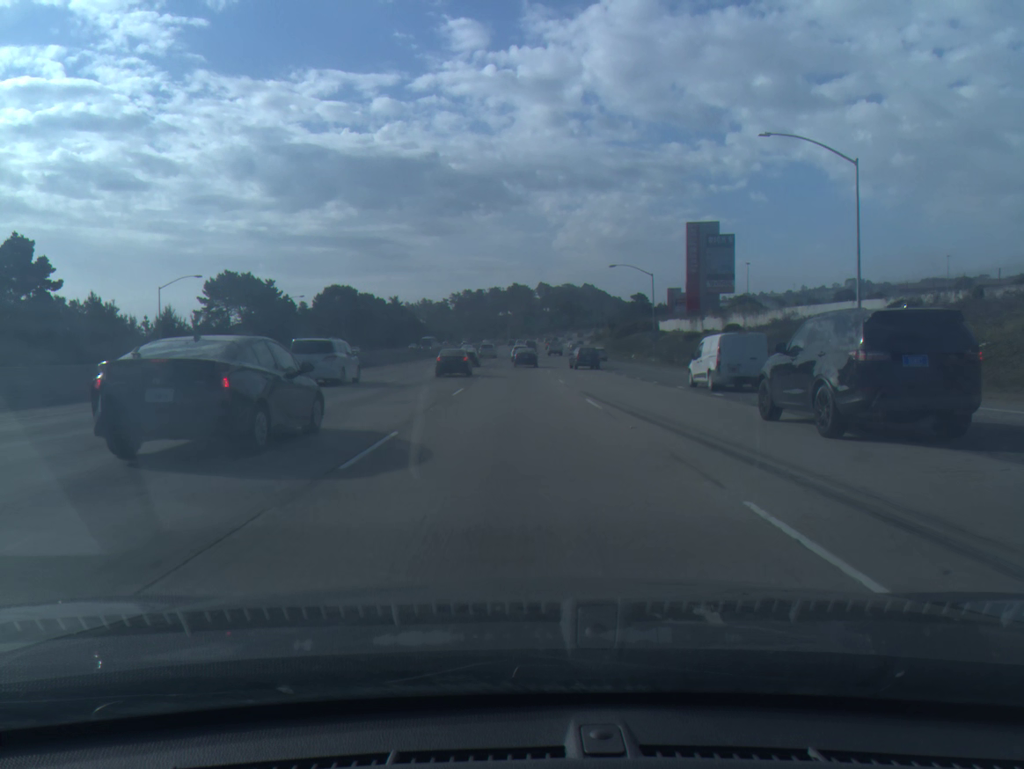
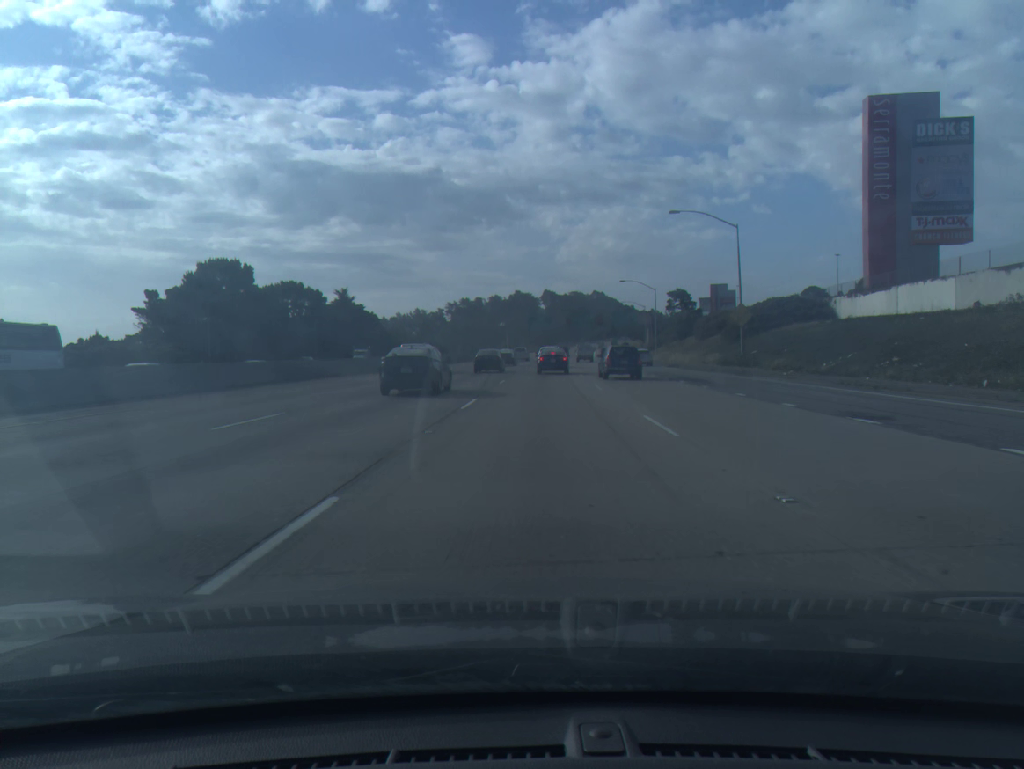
(+0.1, +78.7) m; 0°
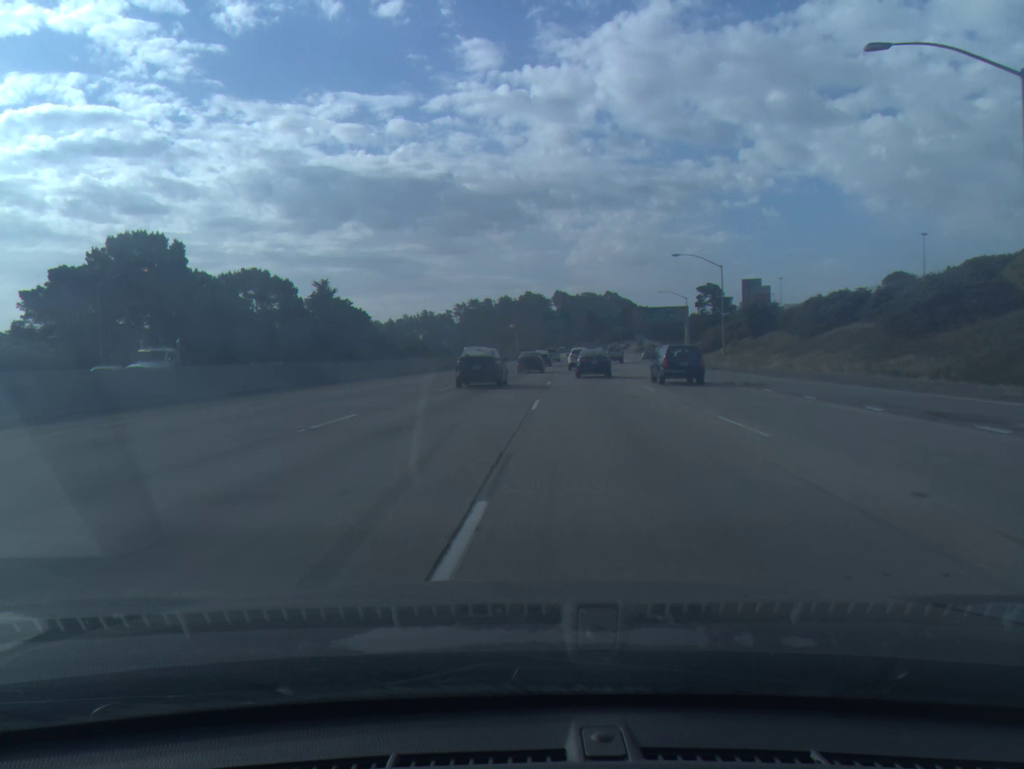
(-0.3, +29.1) m; -1°
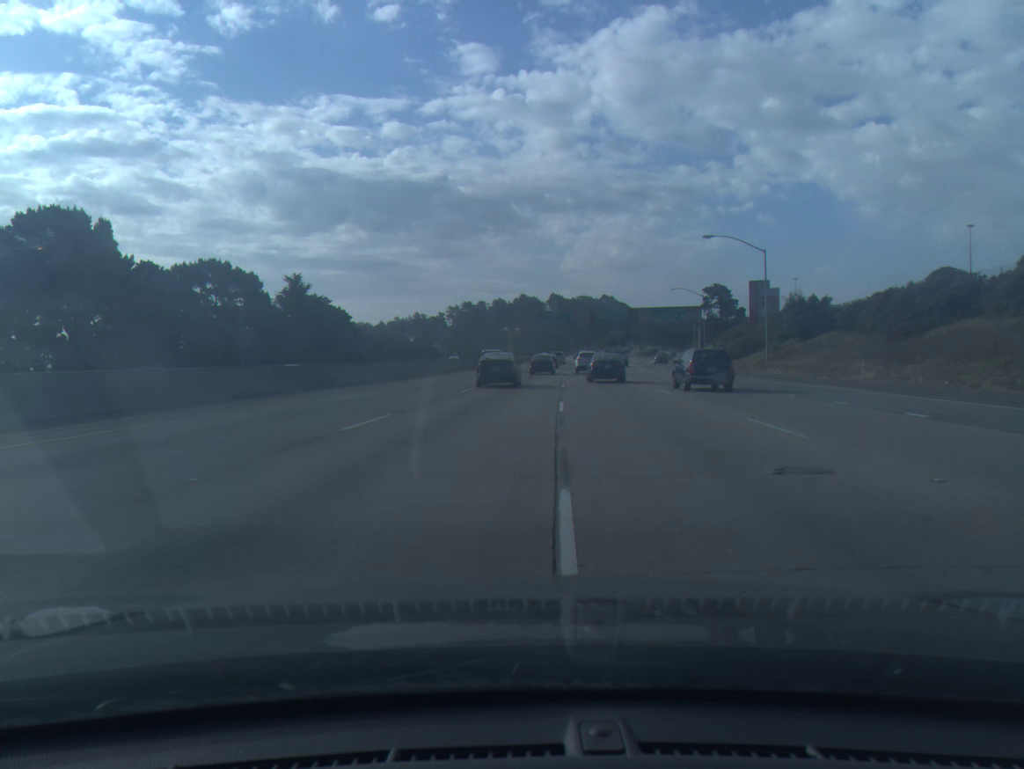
(0.0, +14.3) m; 0°
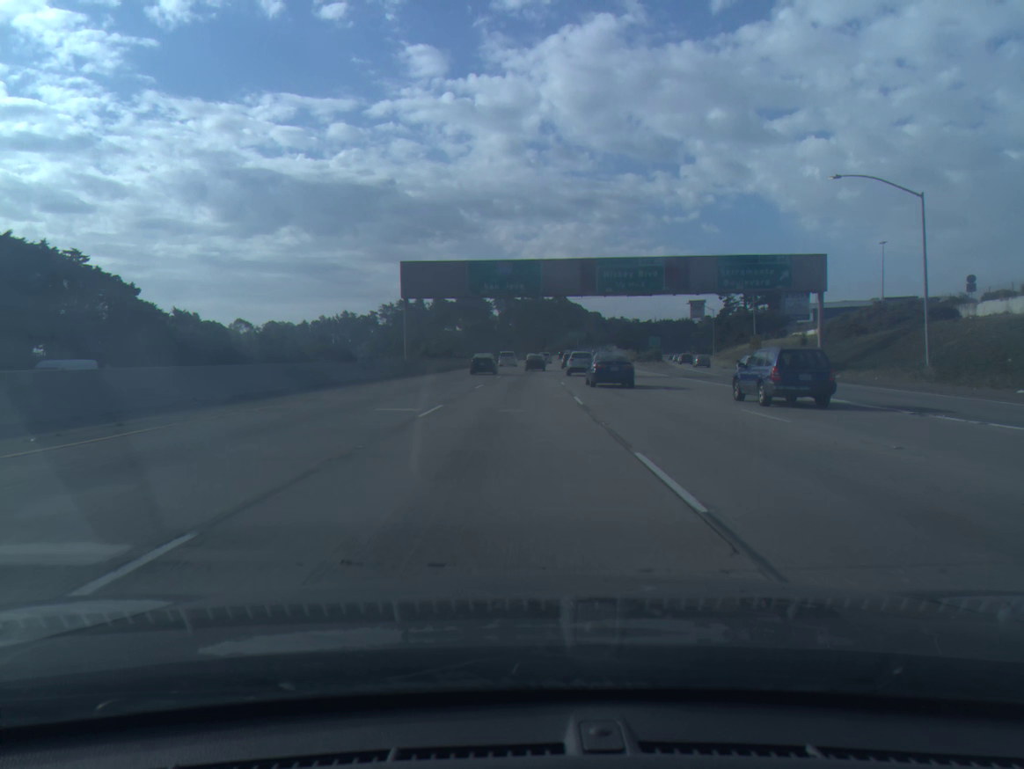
(+3.0, +70.1) m; +4°
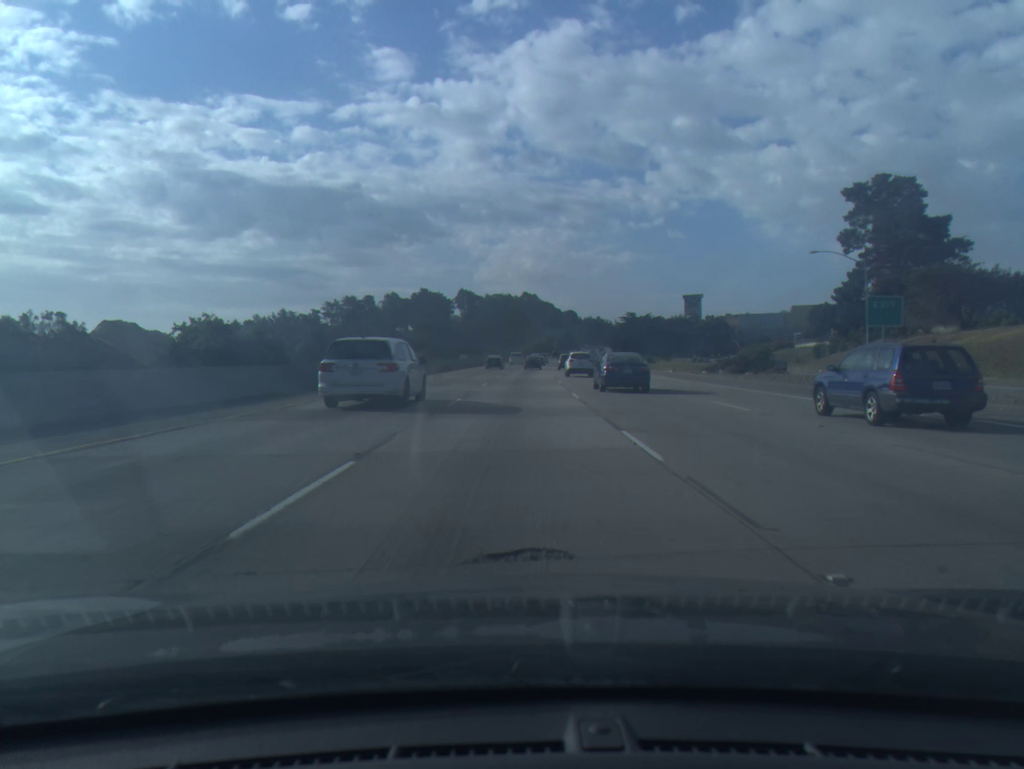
(+1.5, +70.0) m; +2°
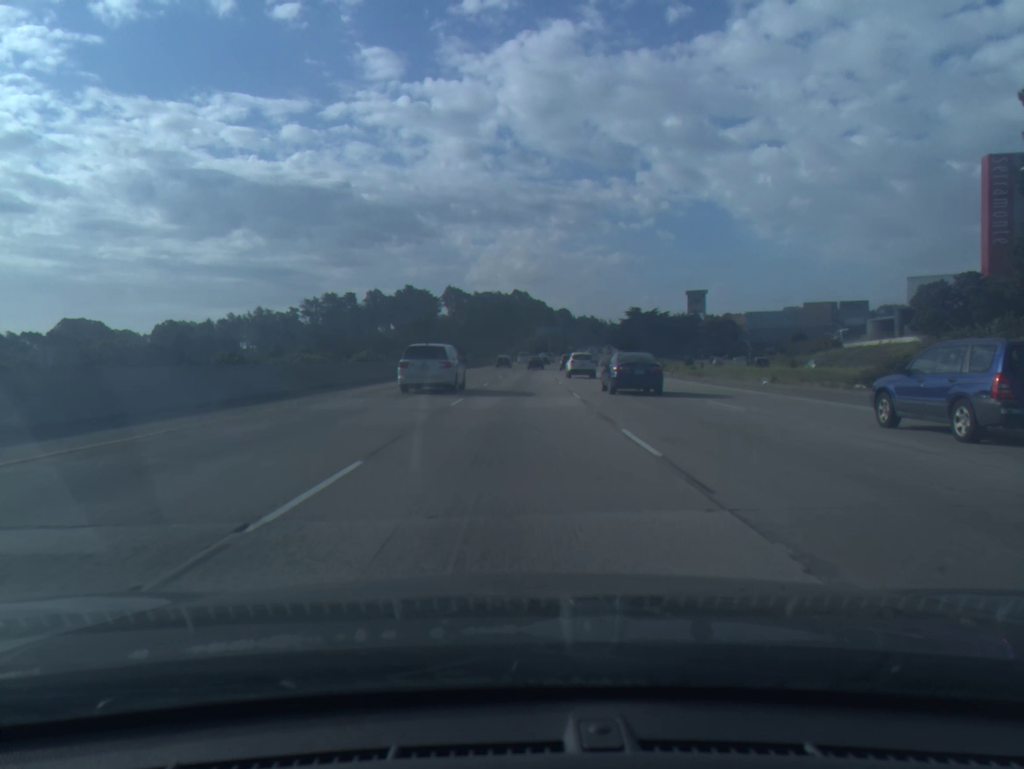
(+0.1, +28.9) m; +1°
